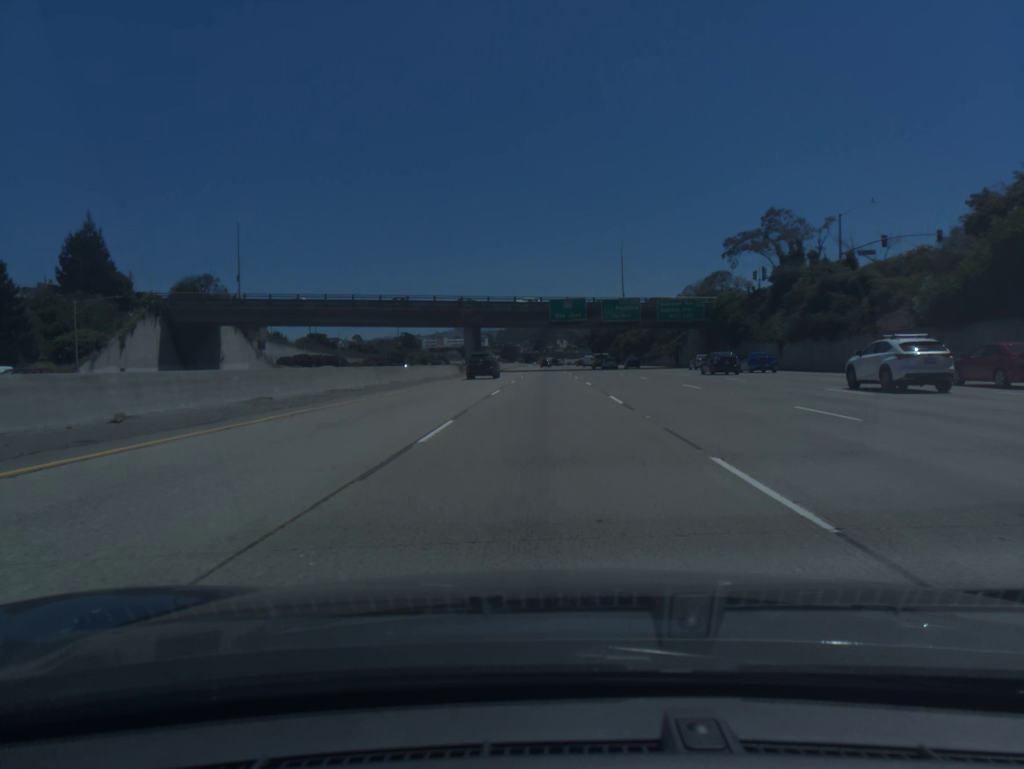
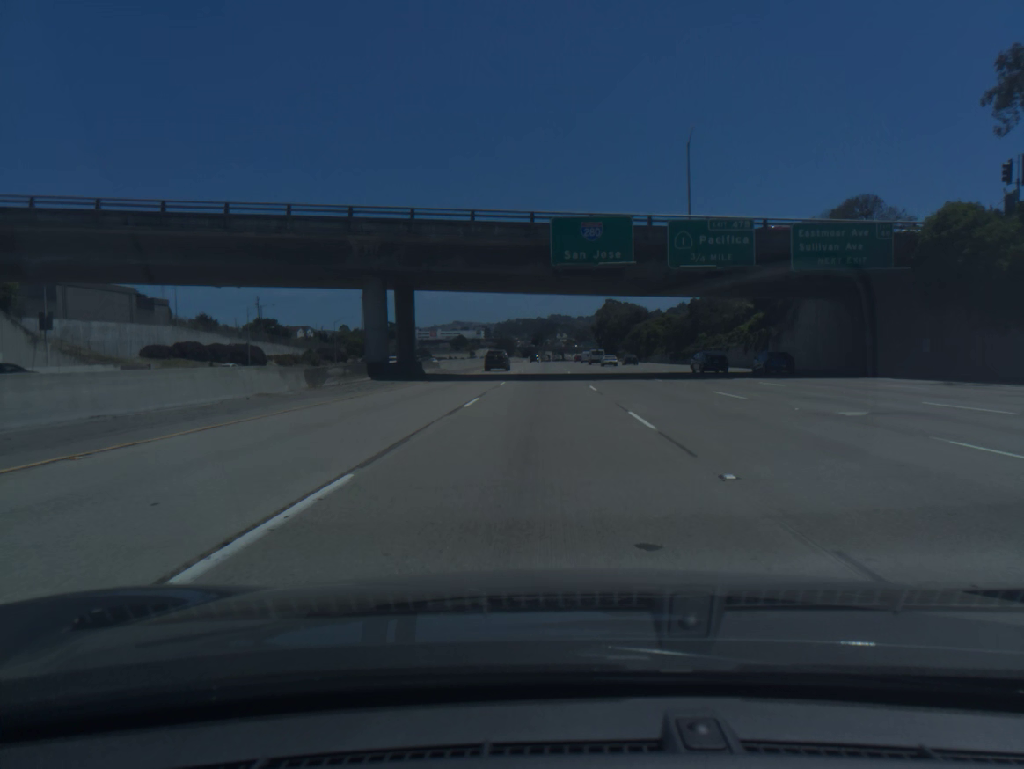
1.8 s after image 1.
(+0.2, +50.9) m; 0°
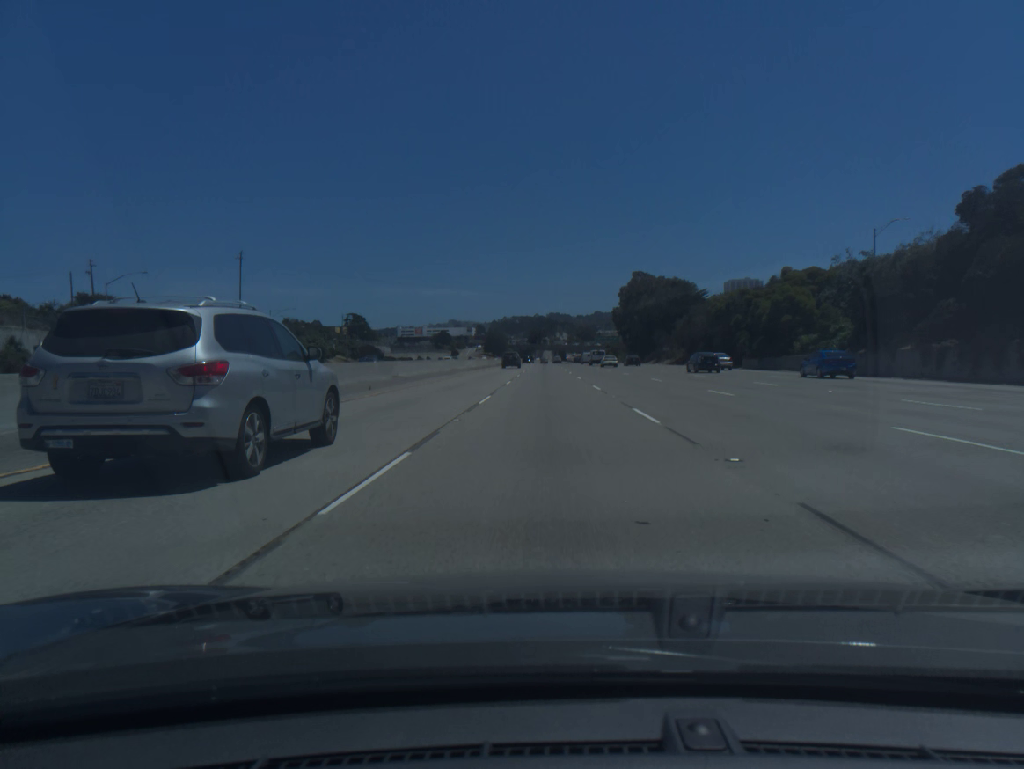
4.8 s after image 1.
(0.0, +86.5) m; 0°
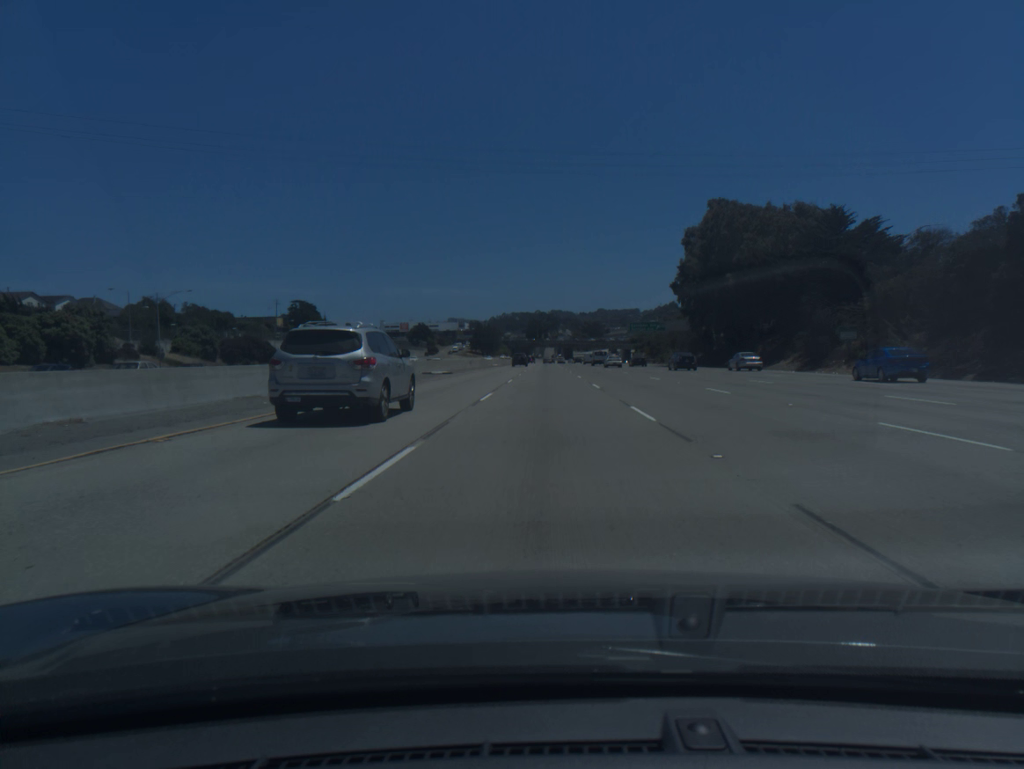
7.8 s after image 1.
(-0.2, +87.3) m; 0°
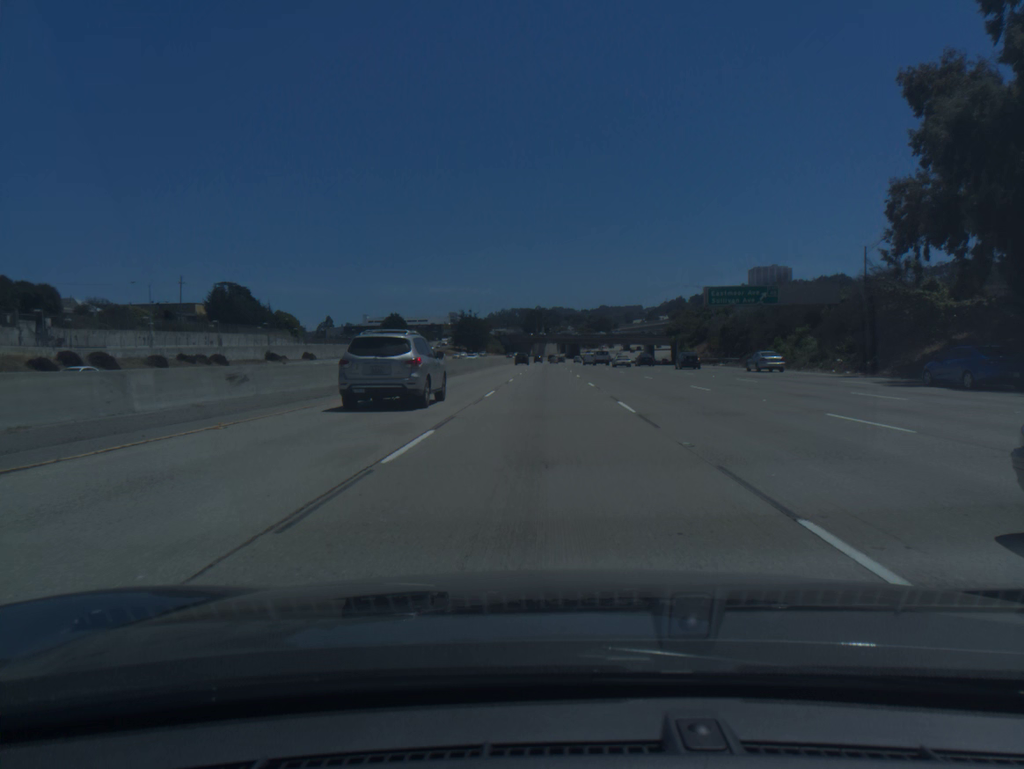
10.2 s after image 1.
(0.0, +70.9) m; 0°
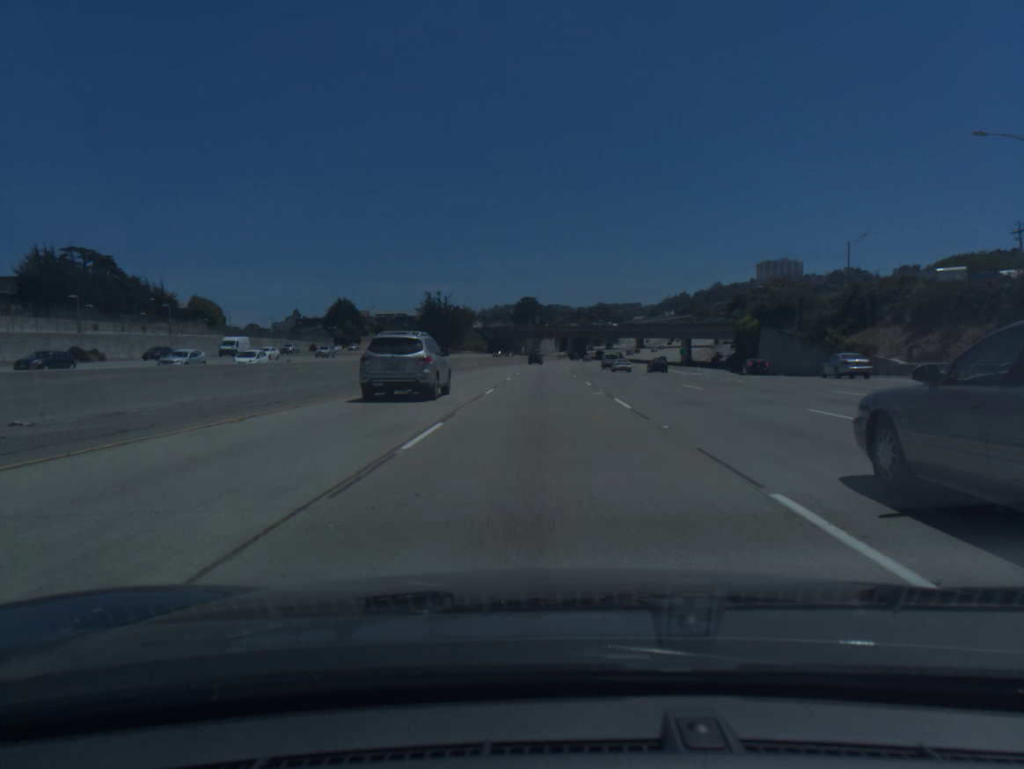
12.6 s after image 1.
(0.0, +72.0) m; 0°
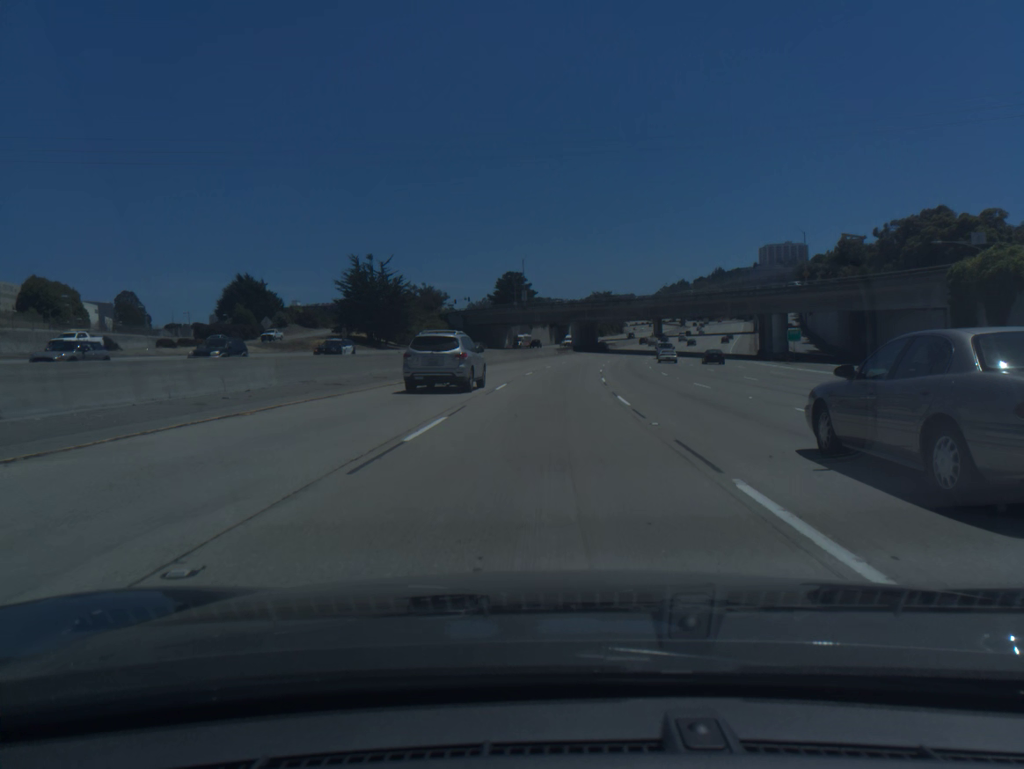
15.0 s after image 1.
(+0.2, +72.5) m; +1°
